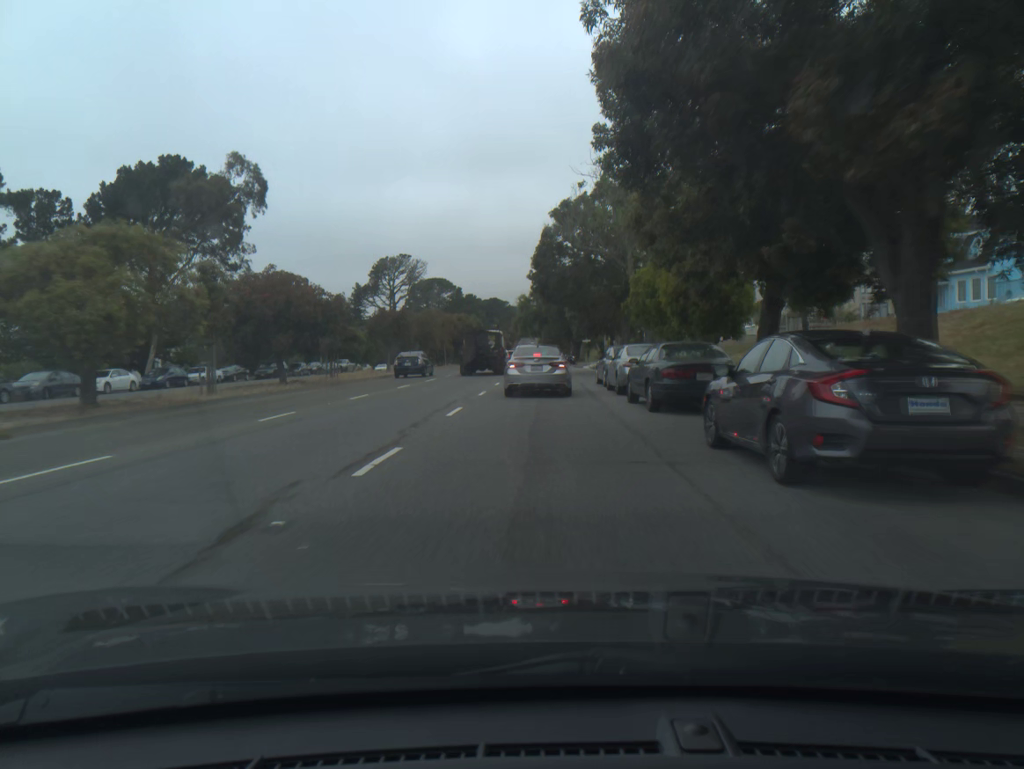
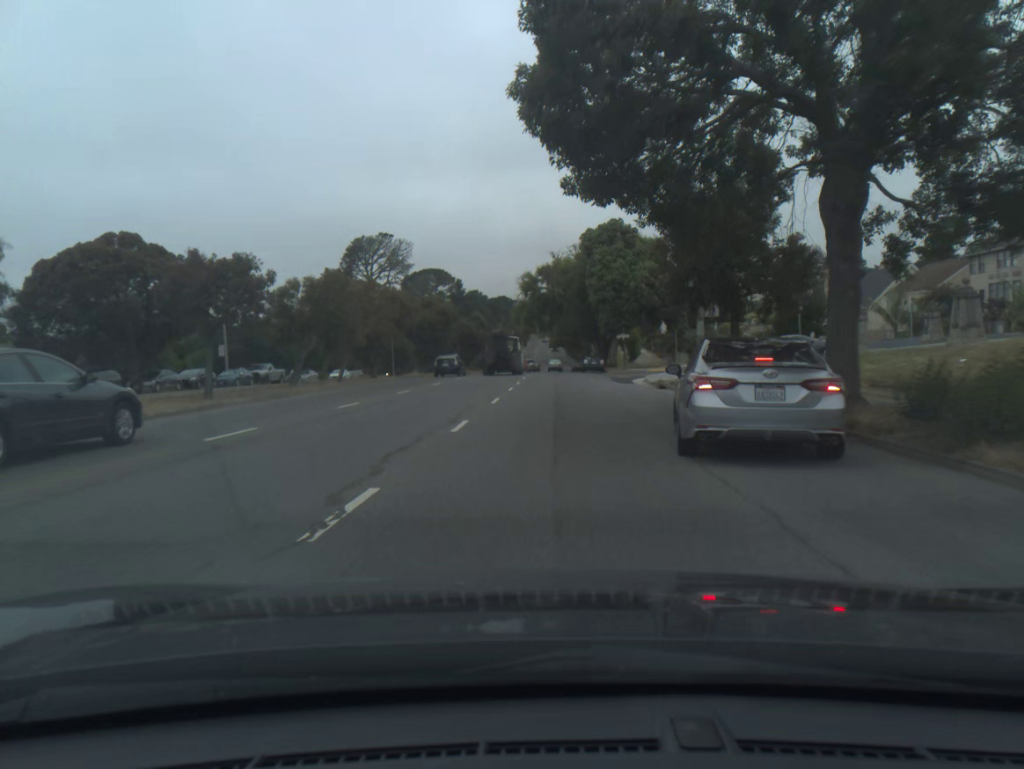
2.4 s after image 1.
(-0.1, +32.6) m; -1°
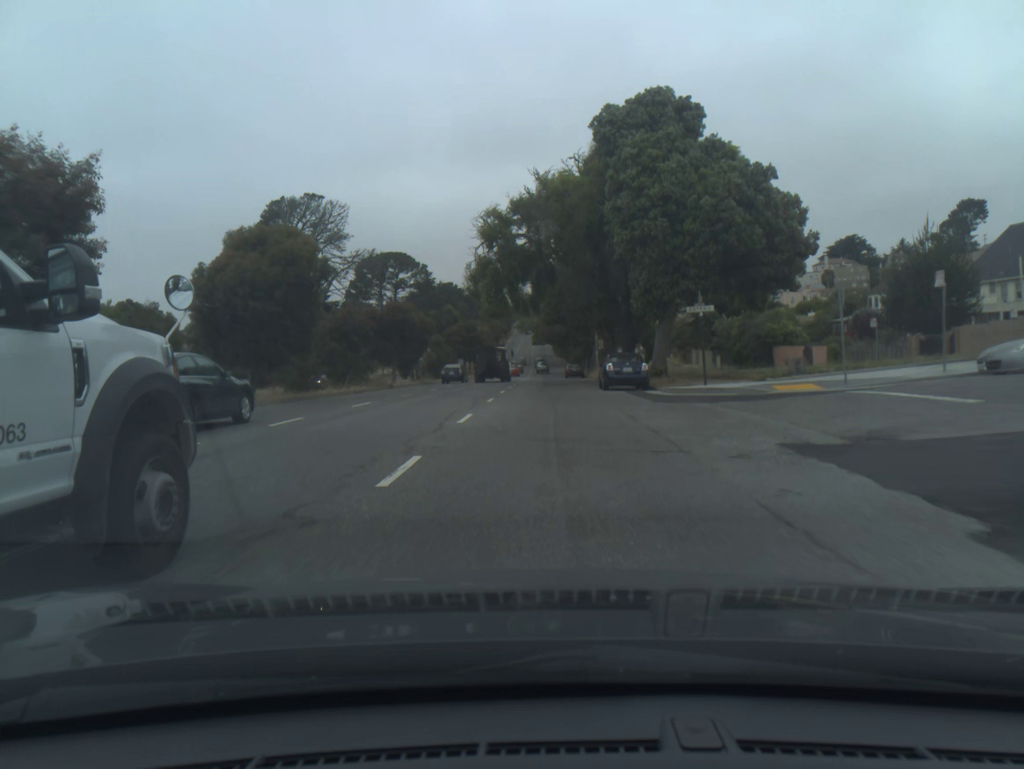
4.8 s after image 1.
(+0.2, +33.9) m; +1°
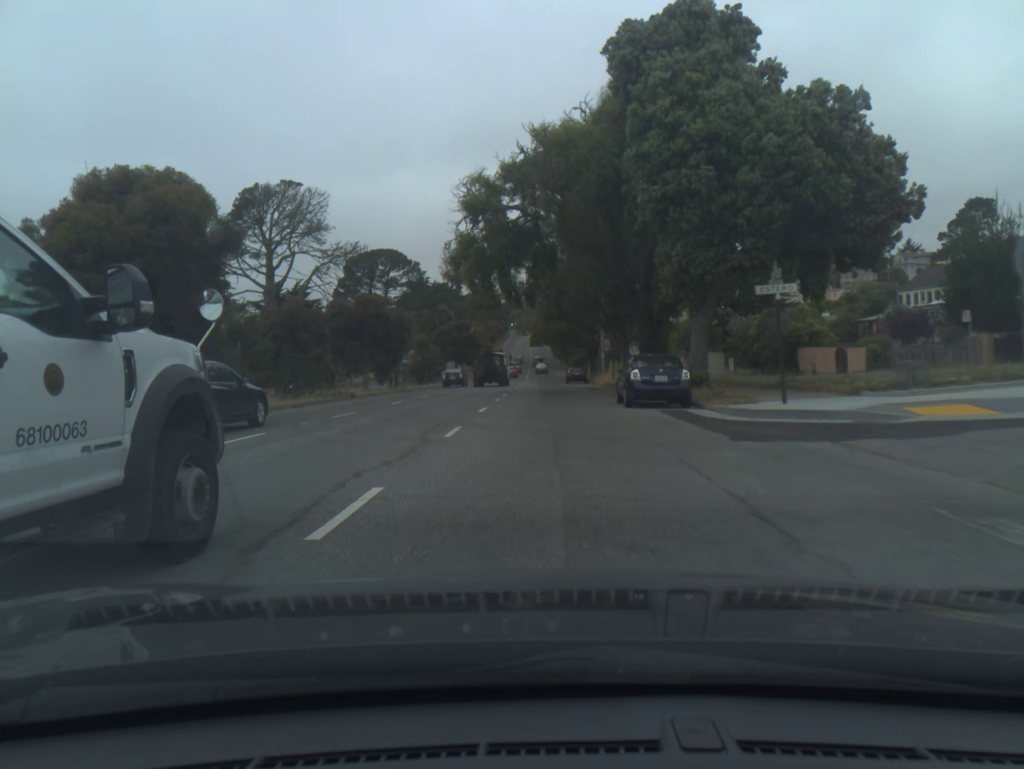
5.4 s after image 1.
(0.0, +8.9) m; 0°
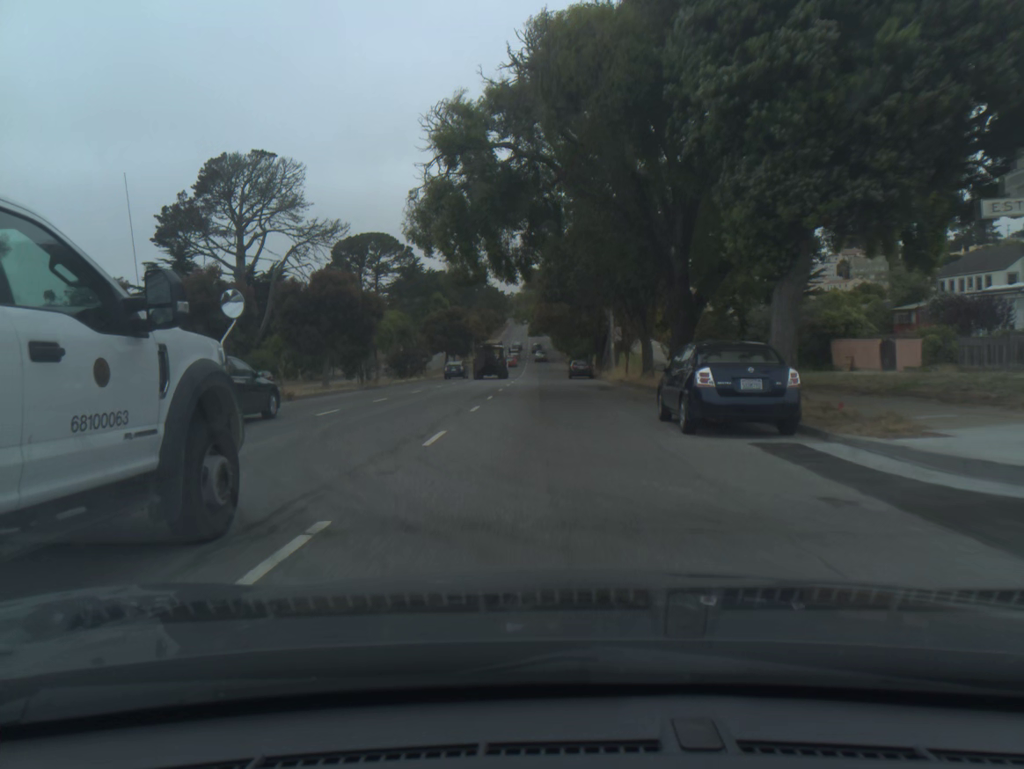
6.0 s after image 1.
(0.0, +9.1) m; 0°
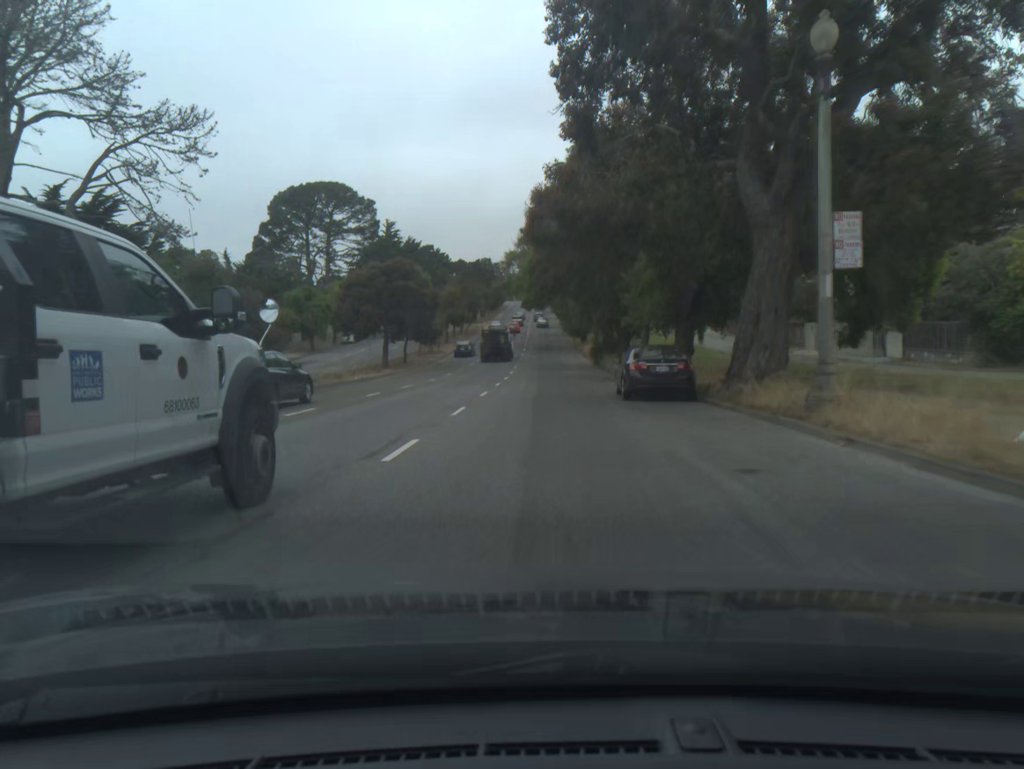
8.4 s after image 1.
(-0.1, +38.1) m; 0°
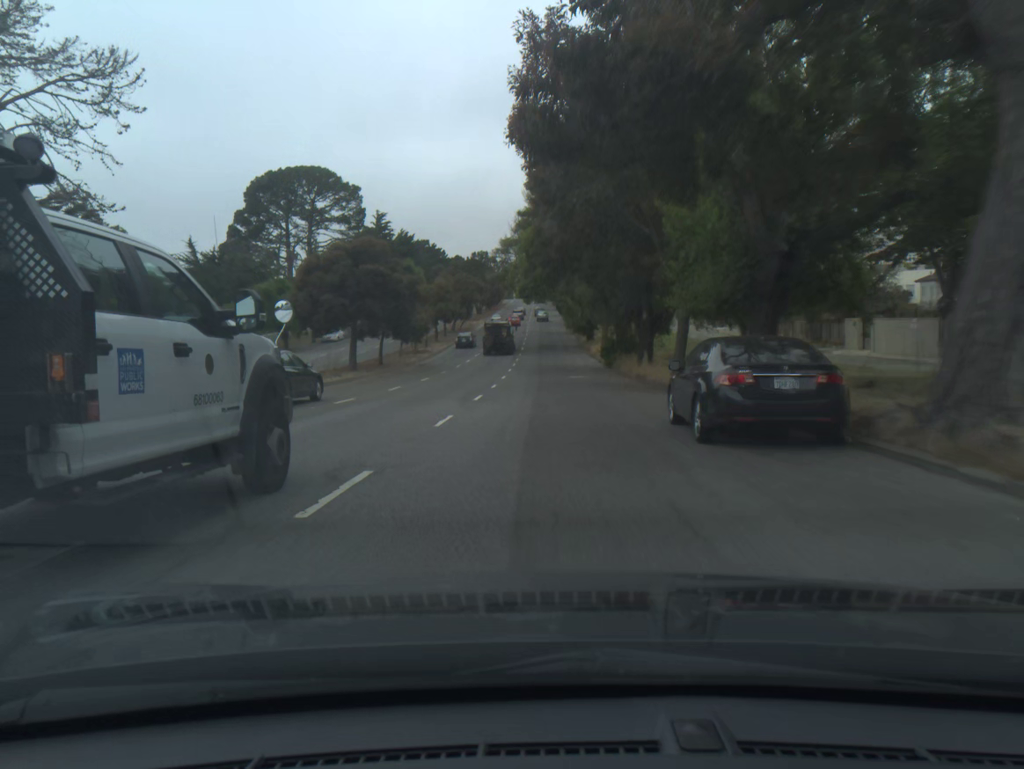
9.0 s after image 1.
(0.0, +9.7) m; 0°
